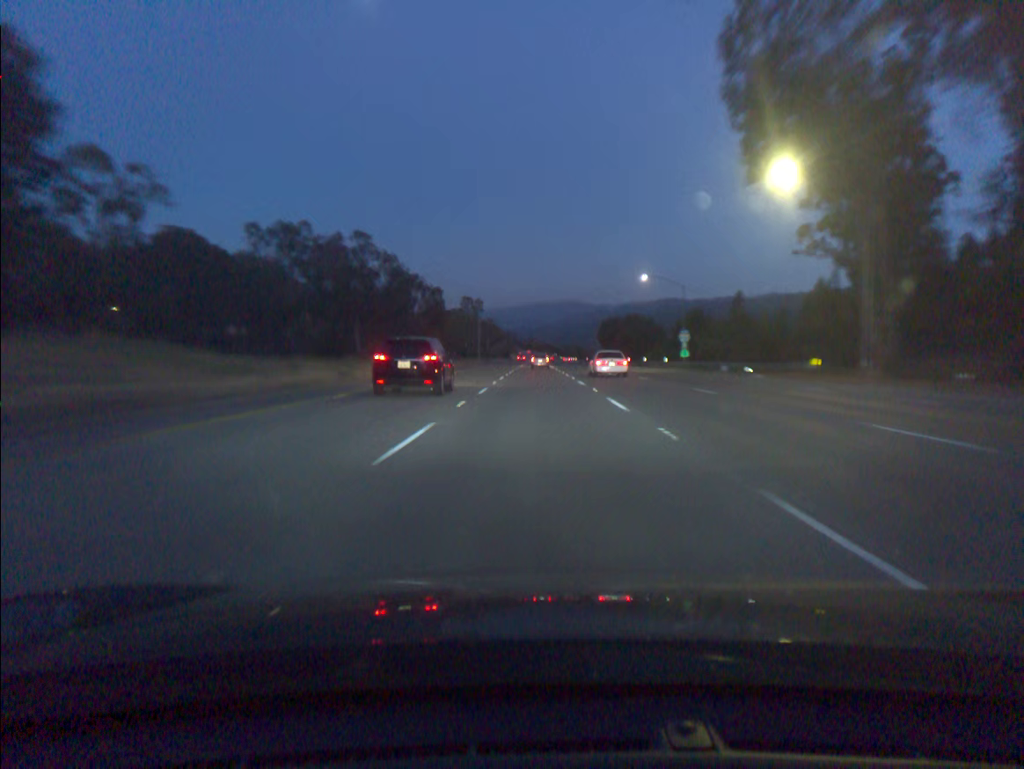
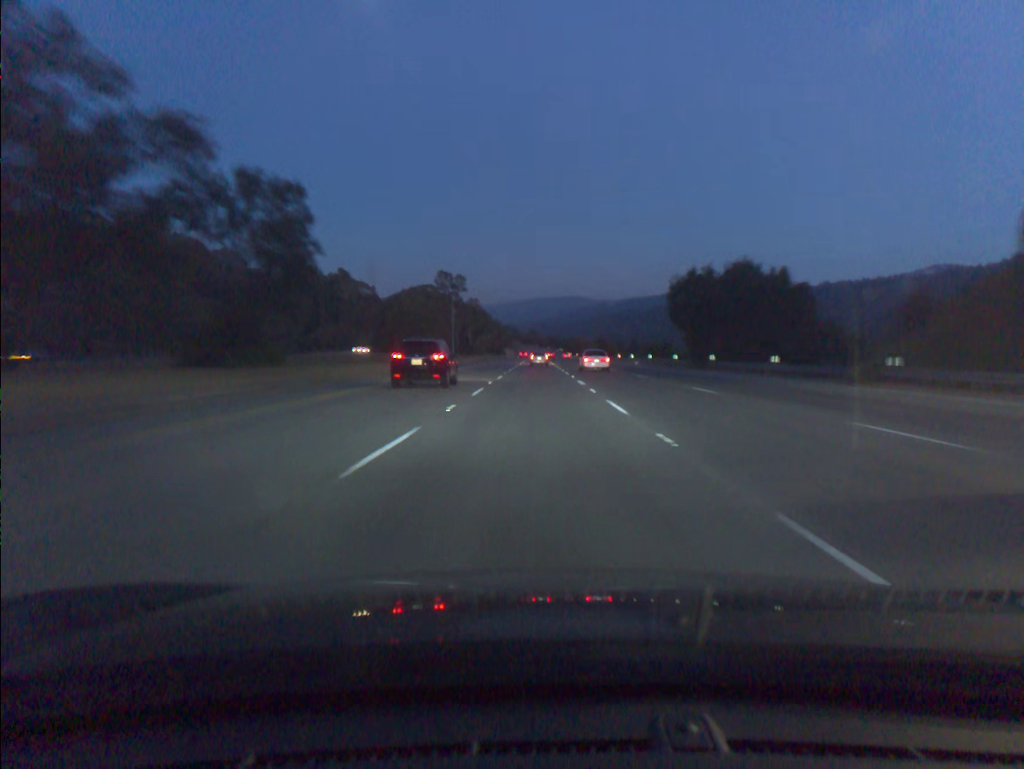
(+0.1, +74.0) m; 0°
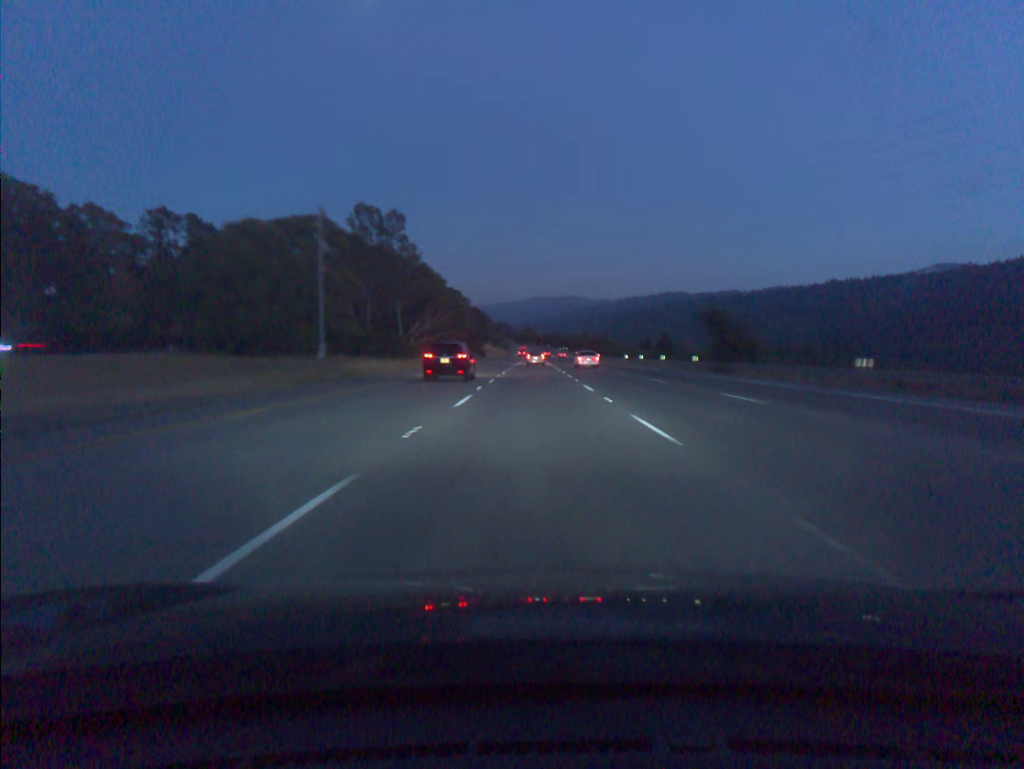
(0.0, +92.8) m; 0°
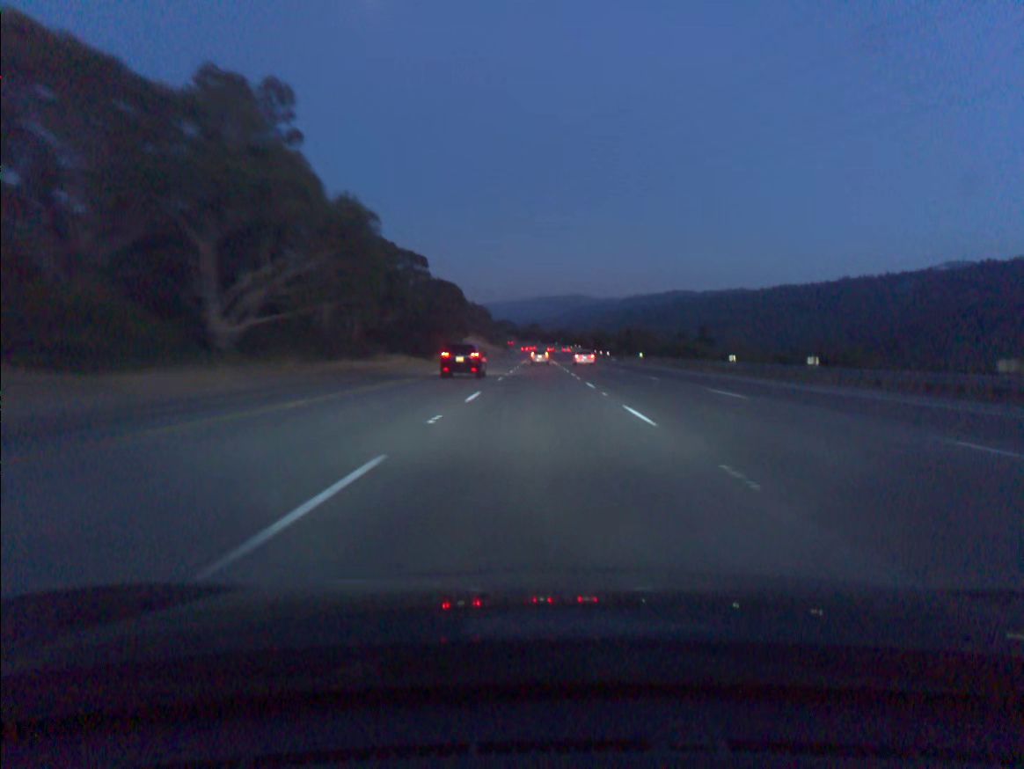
(-0.2, +55.7) m; 0°
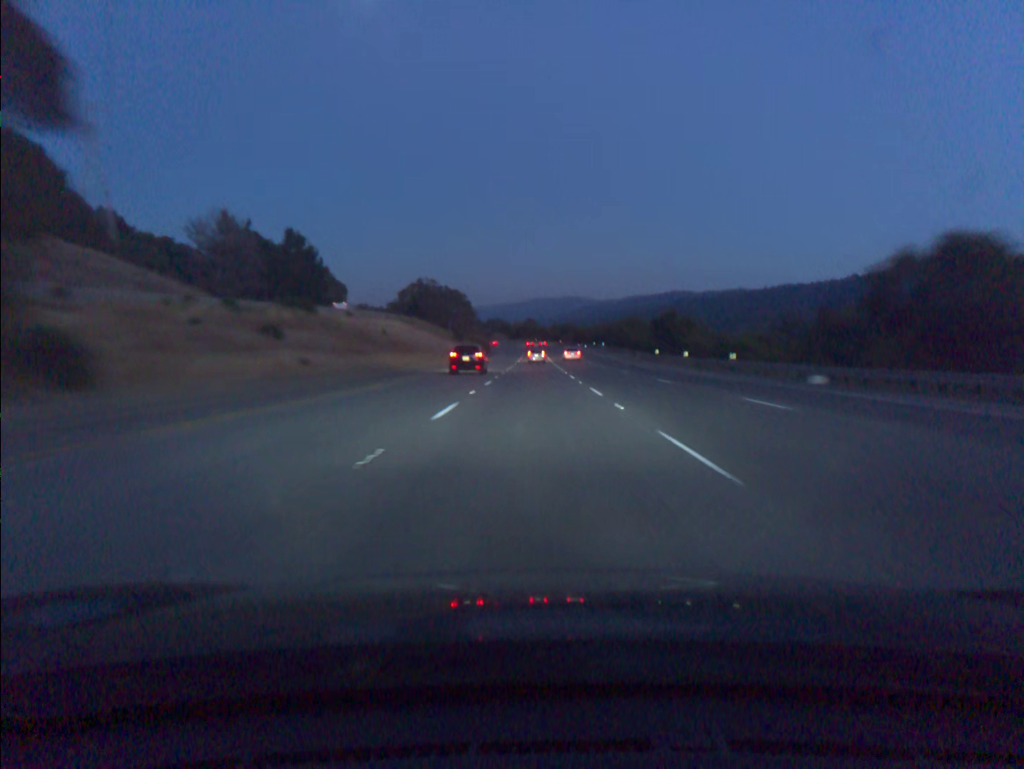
(+0.3, +92.7) m; 0°
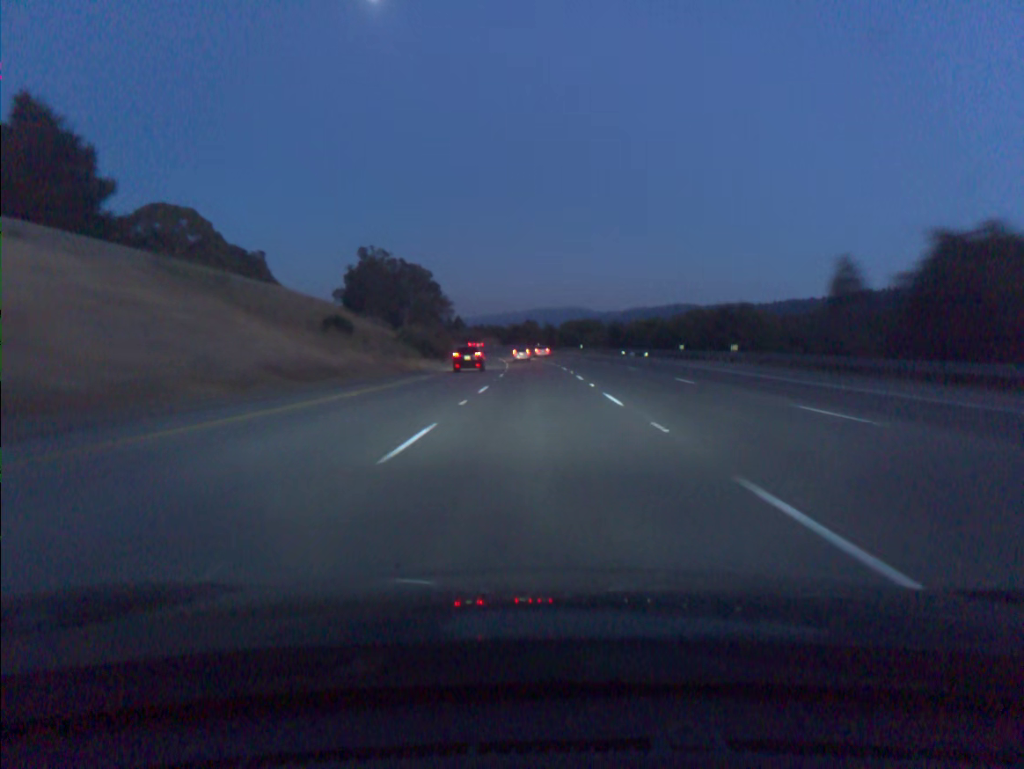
(-0.3, +92.1) m; 0°
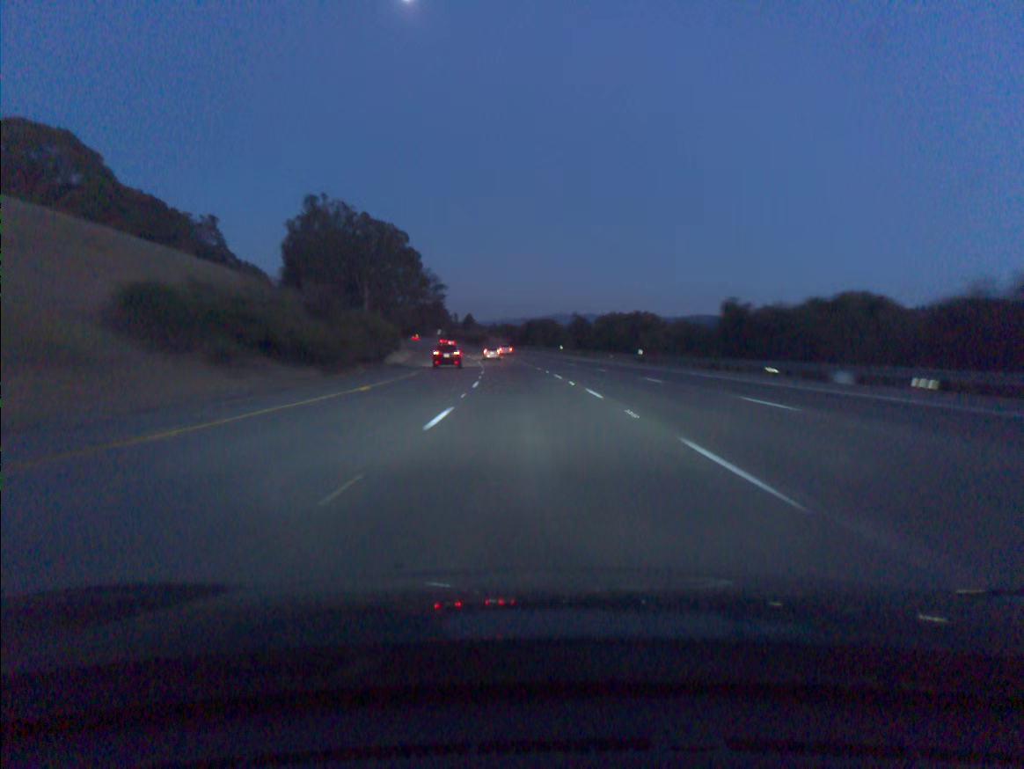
(-0.3, +55.0) m; -1°
